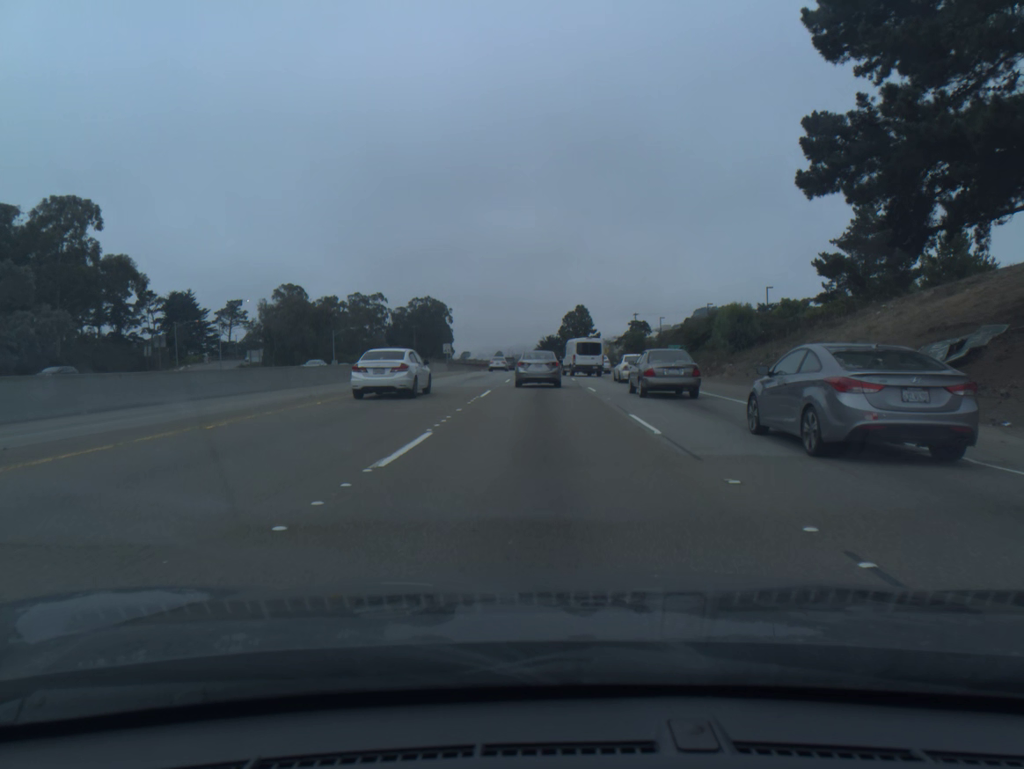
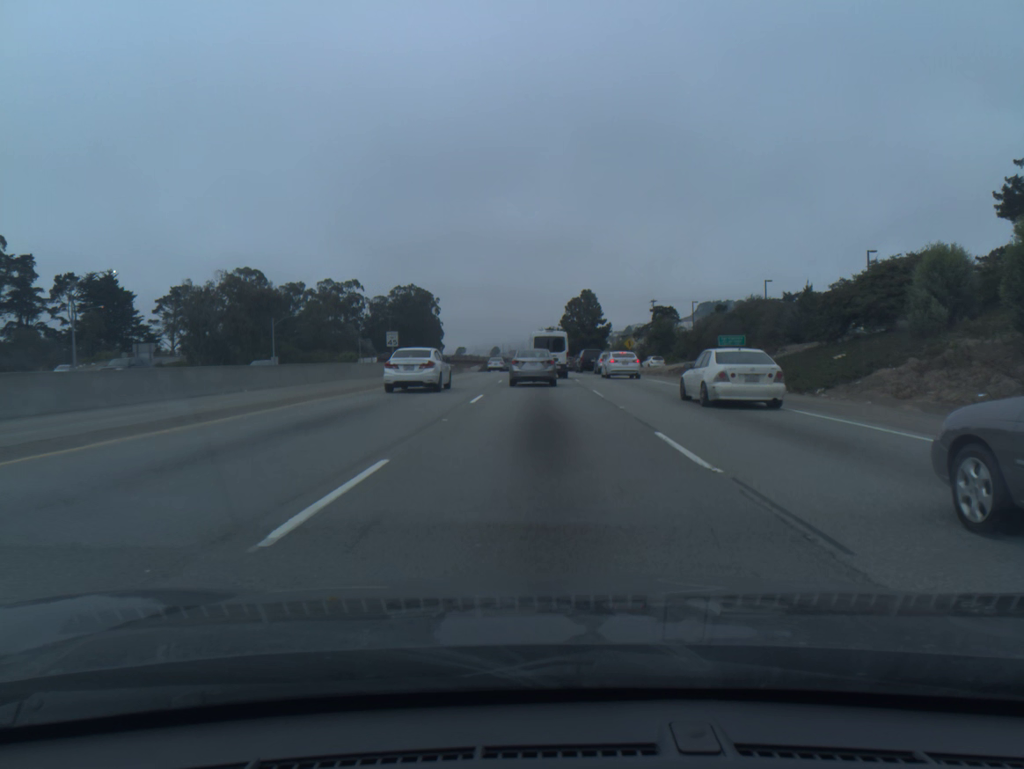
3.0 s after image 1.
(+0.1, +33.5) m; 0°
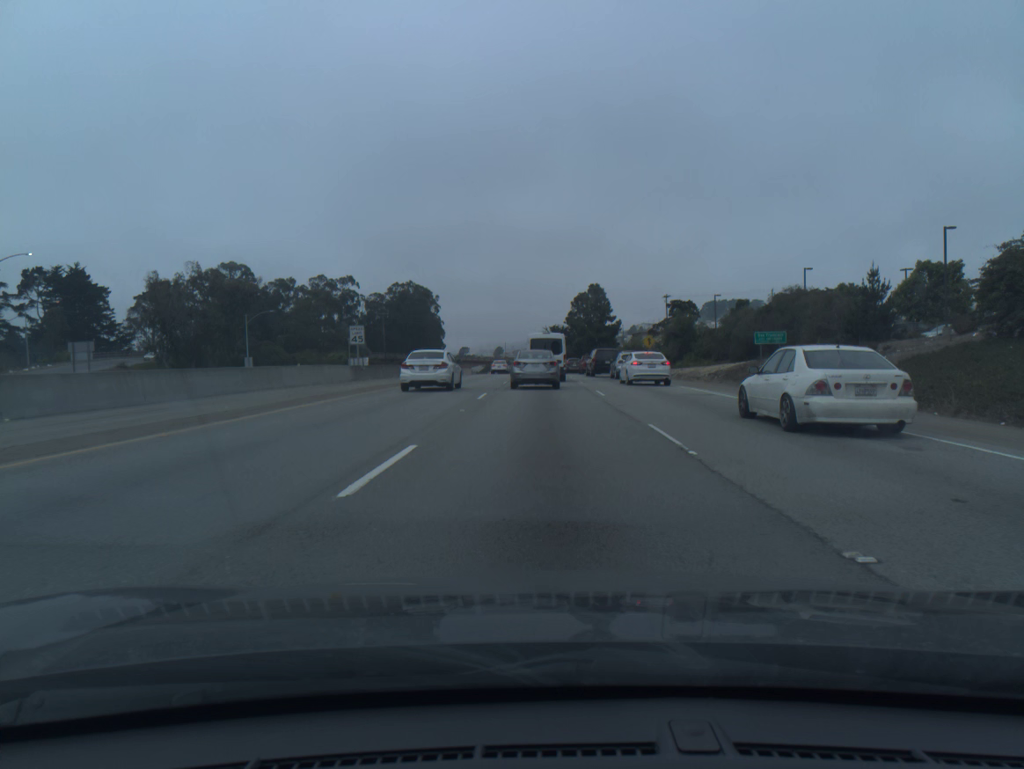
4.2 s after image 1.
(0.0, +13.2) m; 0°
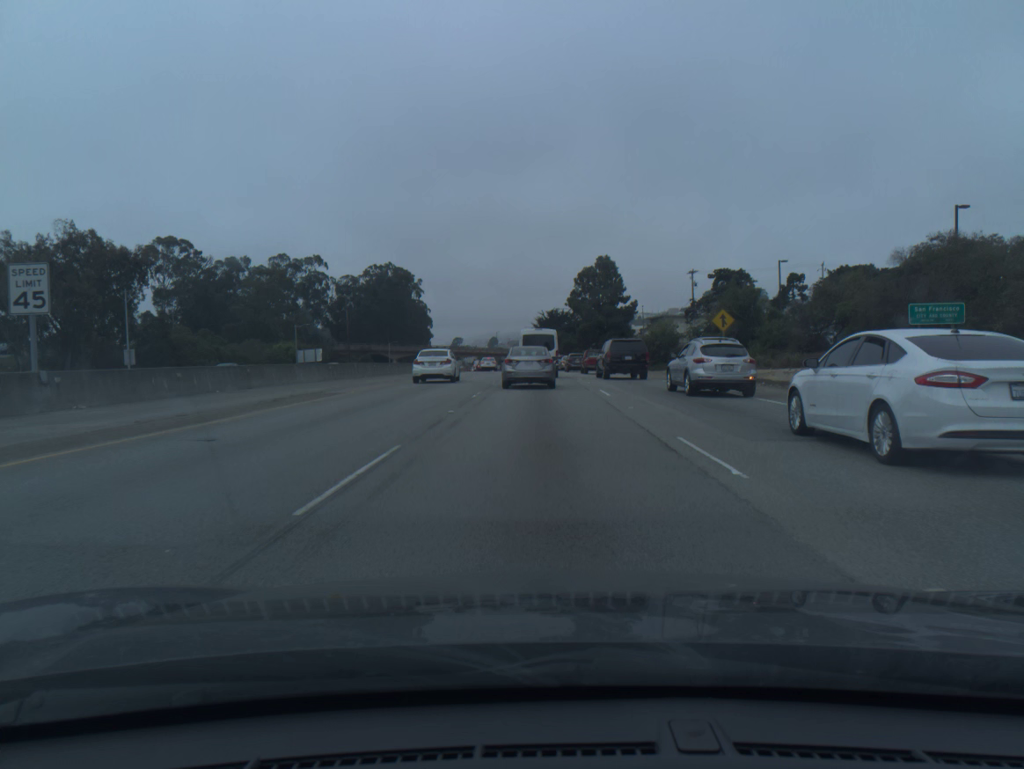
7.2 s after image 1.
(+0.1, +30.8) m; 0°
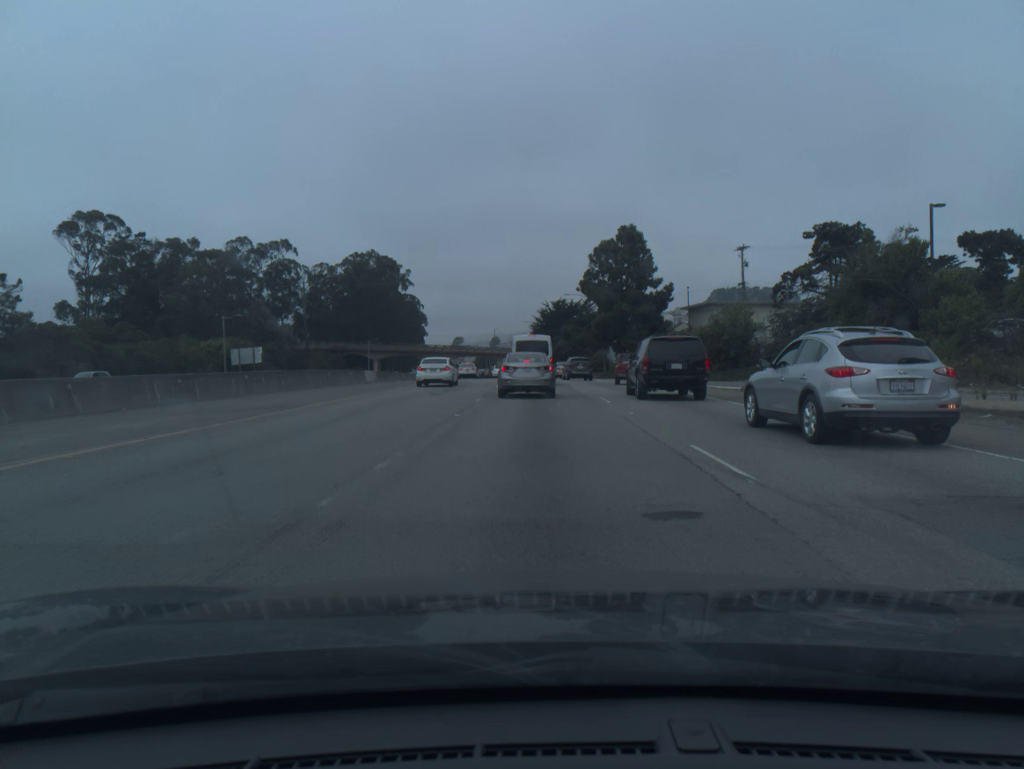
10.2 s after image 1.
(-0.1, +29.4) m; 0°
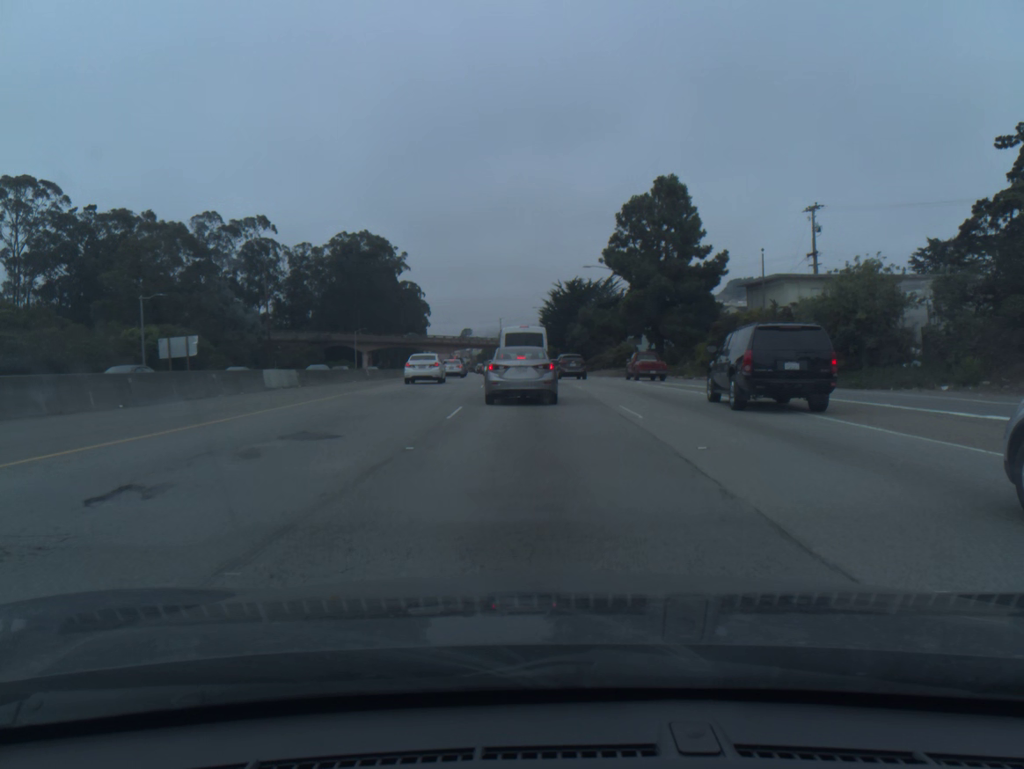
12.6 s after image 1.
(-0.1, +21.5) m; -1°
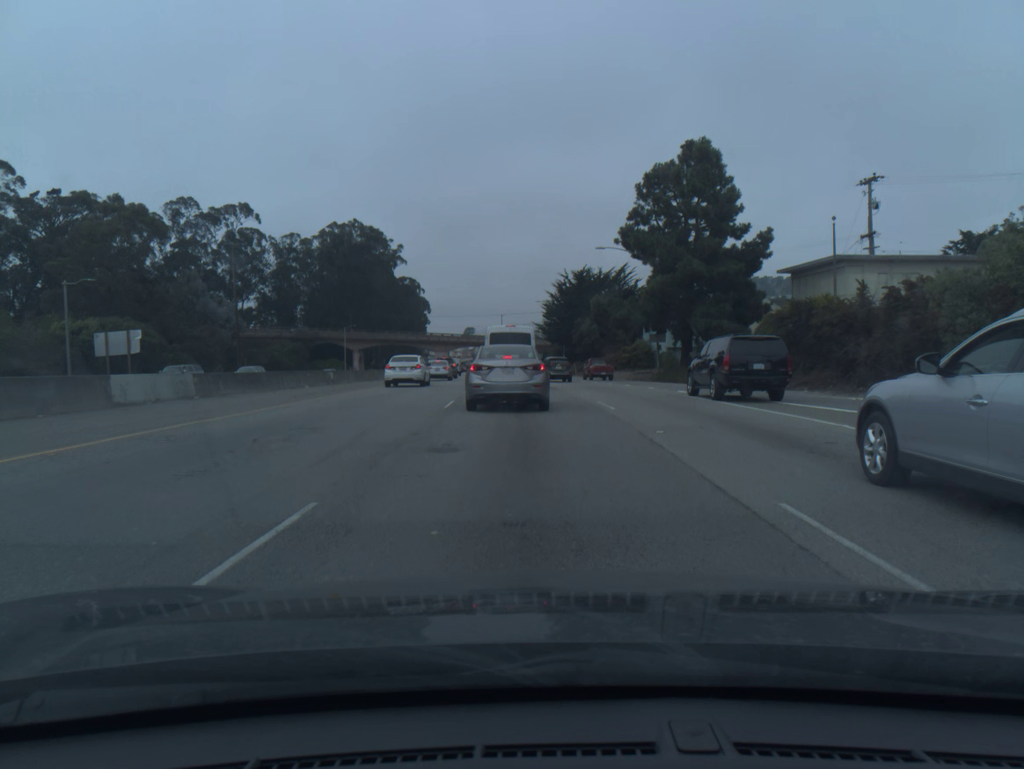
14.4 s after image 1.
(0.0, +12.3) m; 0°
